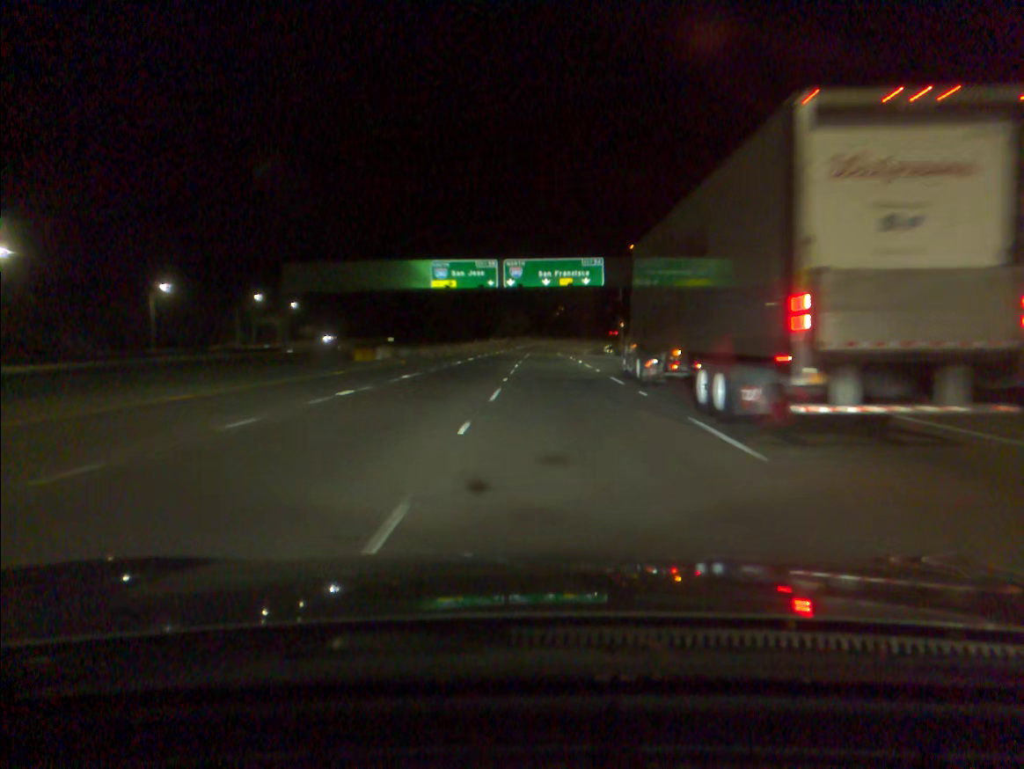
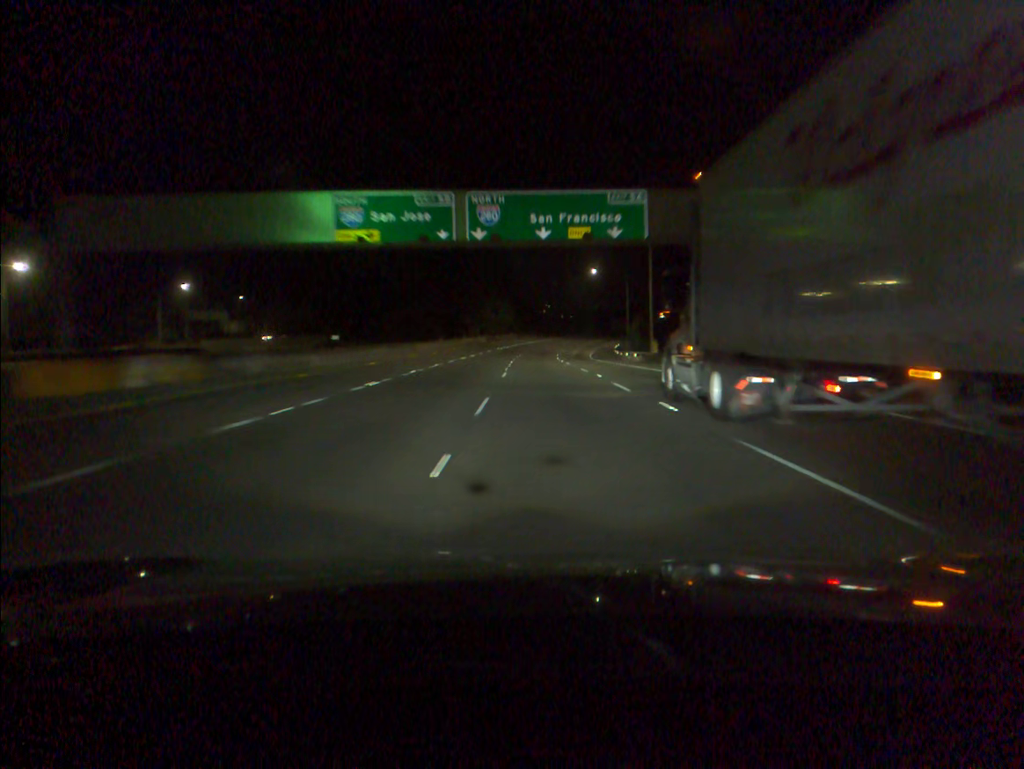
(+0.3, +32.5) m; +1°
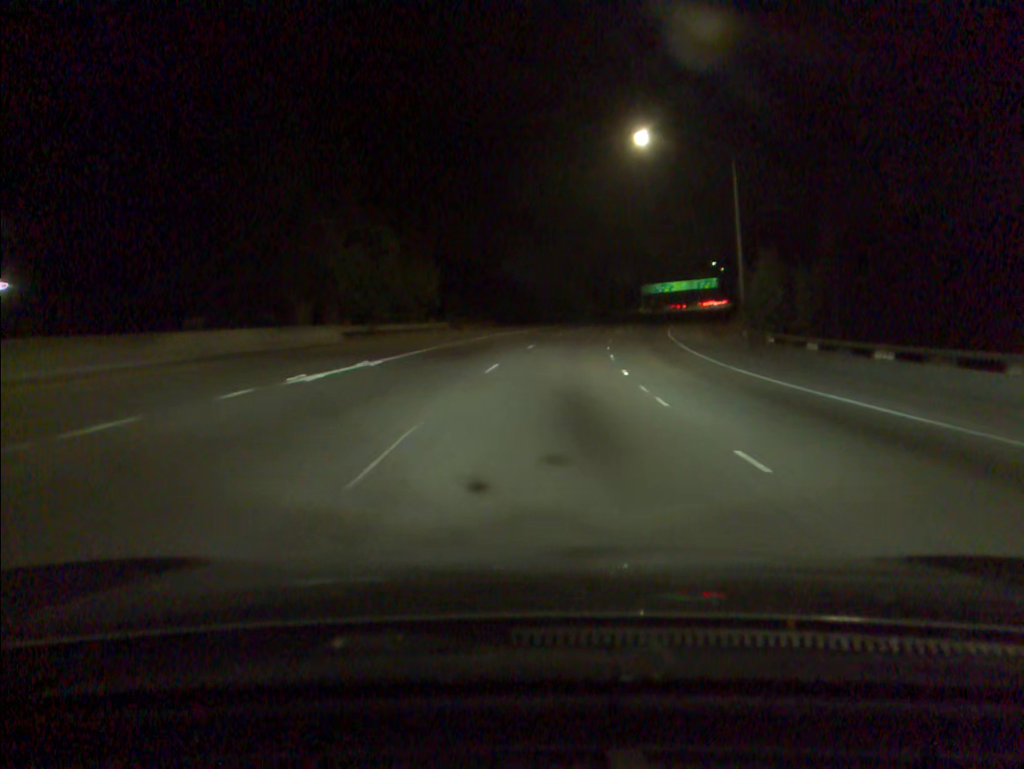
(+0.8, +79.7) m; +3°
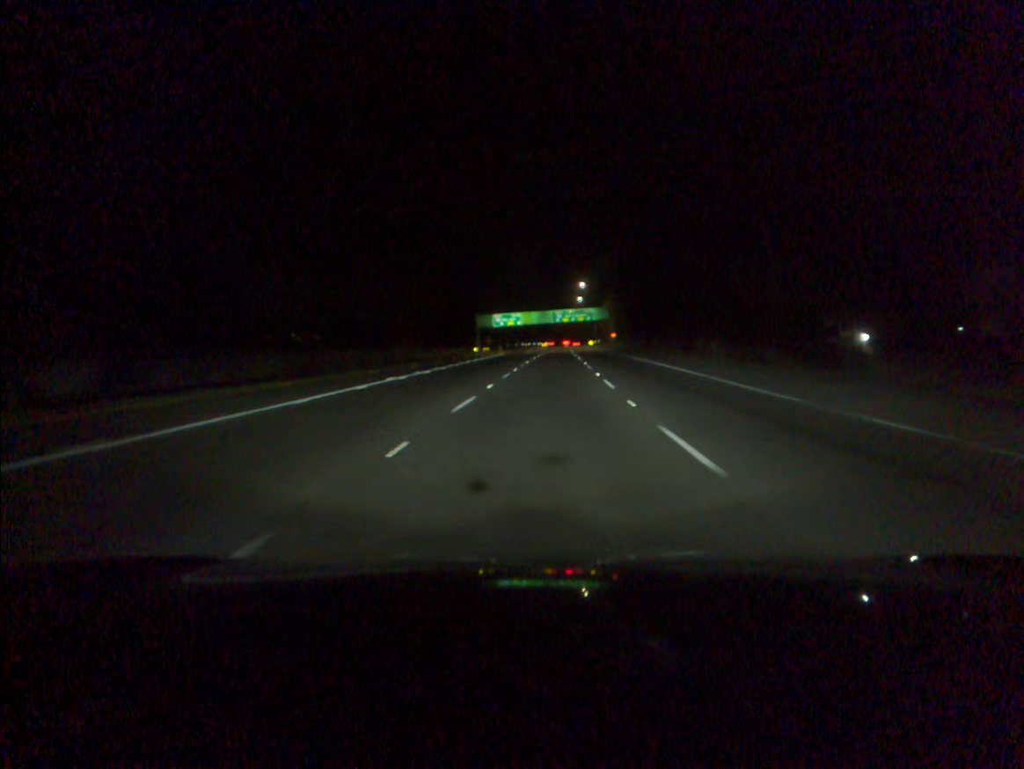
(+8.9, +77.2) m; +12°
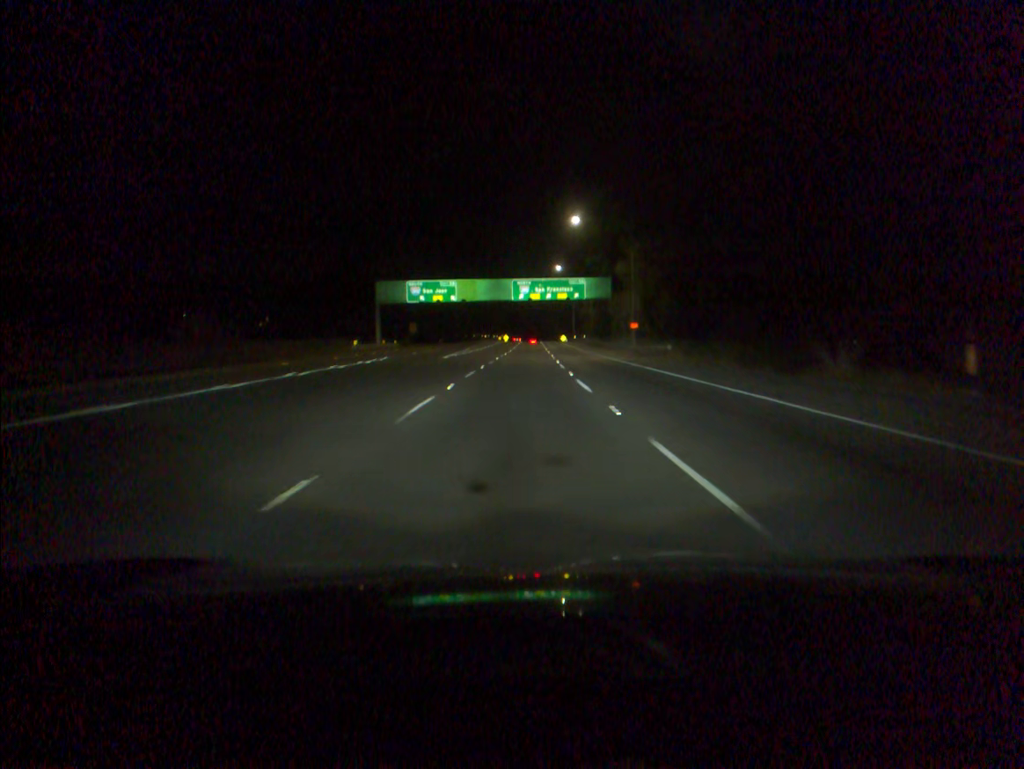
(+3.3, +75.2) m; +3°
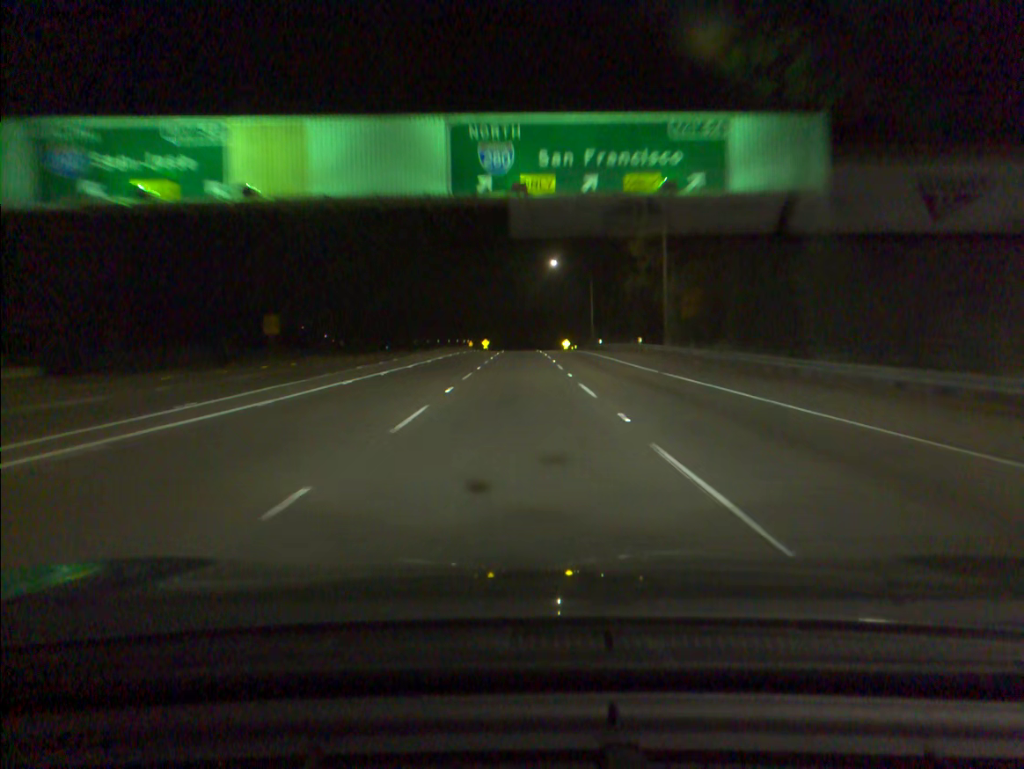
(+0.7, +72.8) m; +1°
